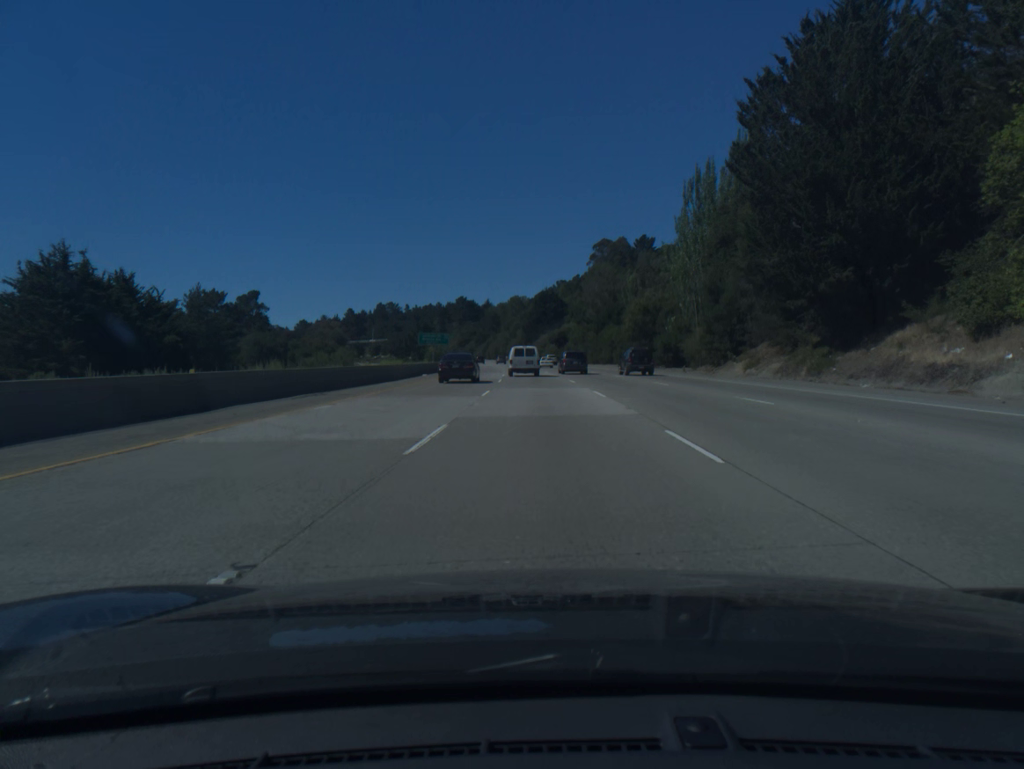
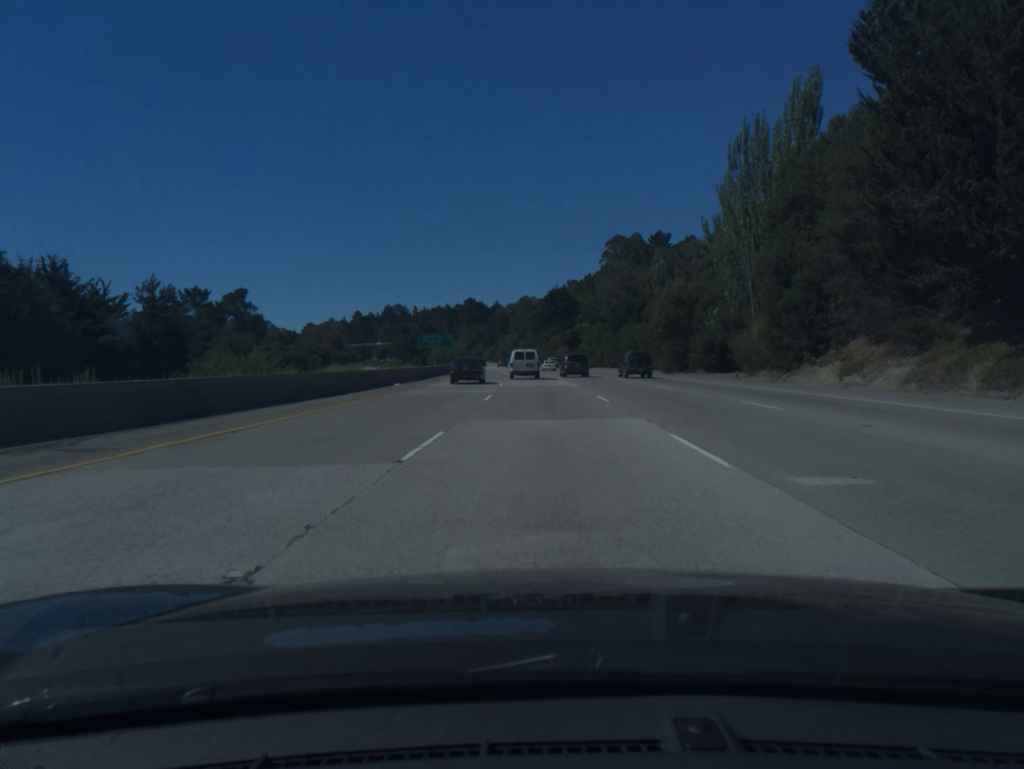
(-0.1, +14.9) m; -1°
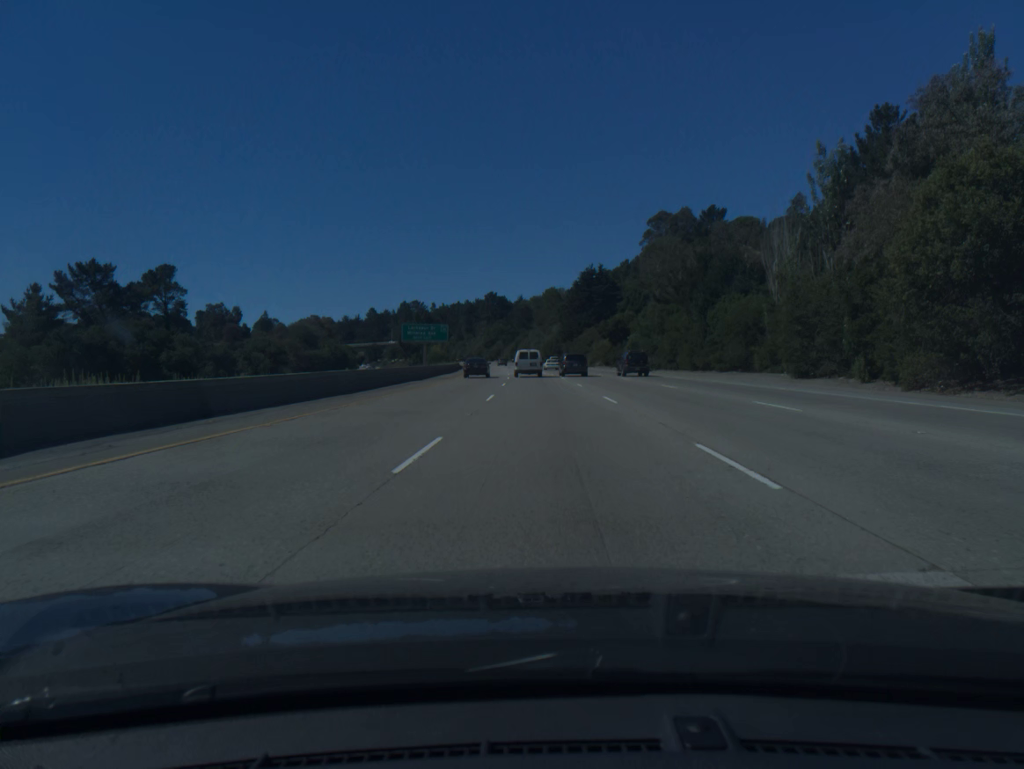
(-0.8, +45.0) m; -2°
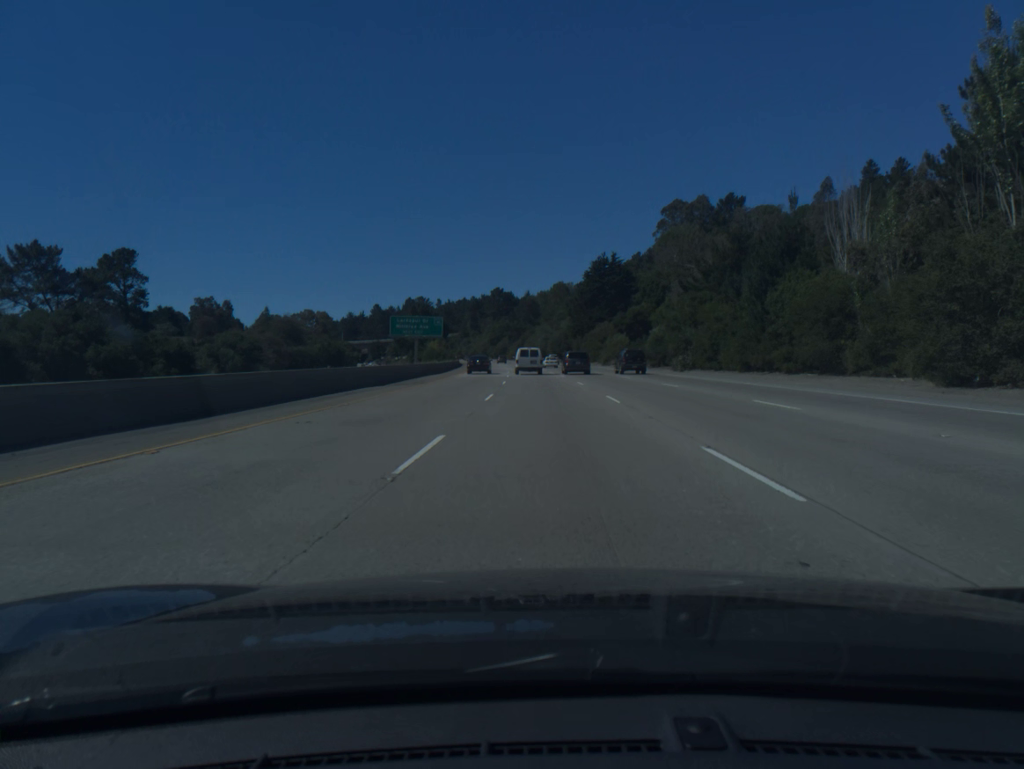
(-0.1, +15.2) m; -1°
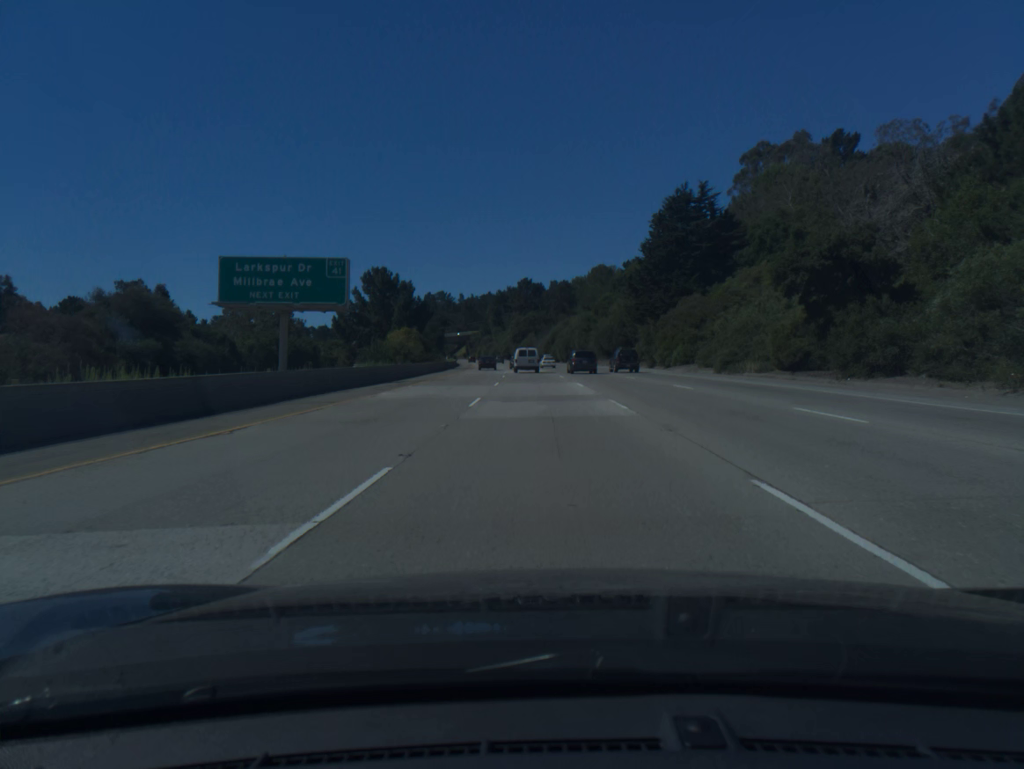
(-1.2, +61.5) m; -2°
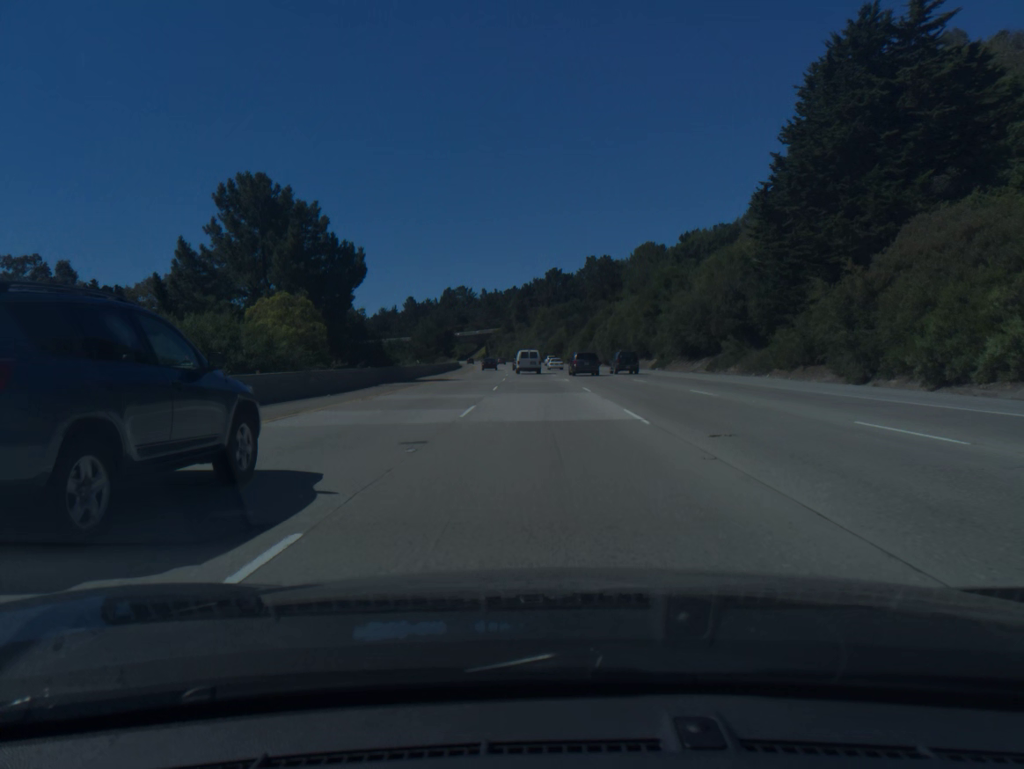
(-0.8, +47.0) m; -2°
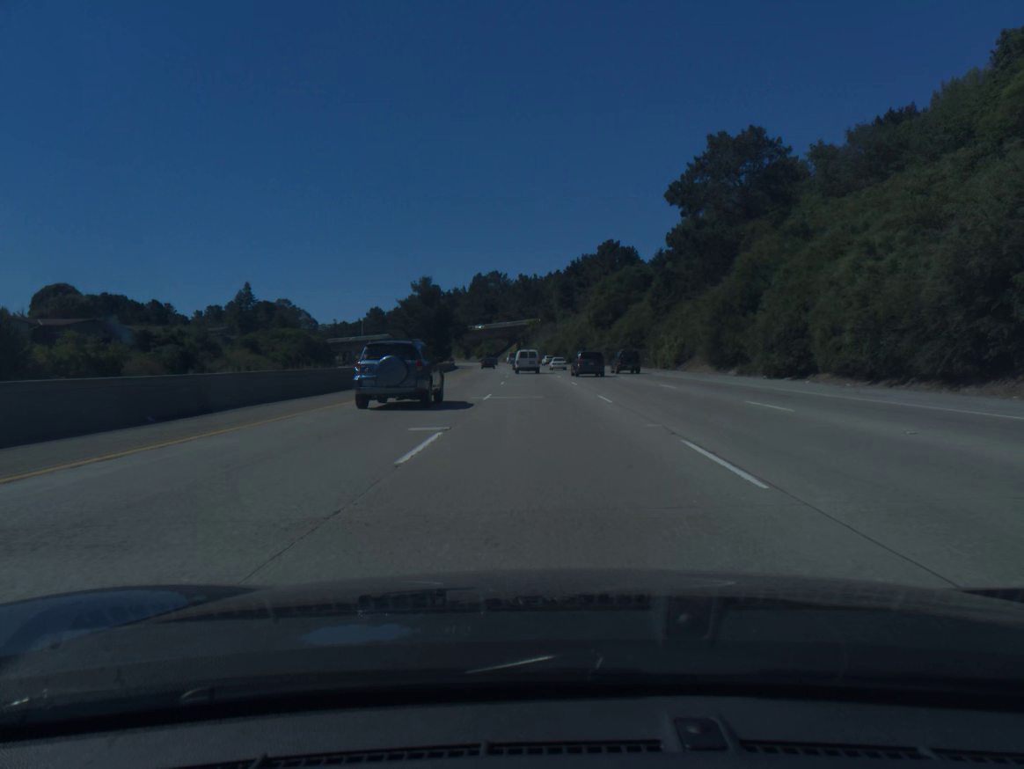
(-2.3, +80.1) m; -3°
